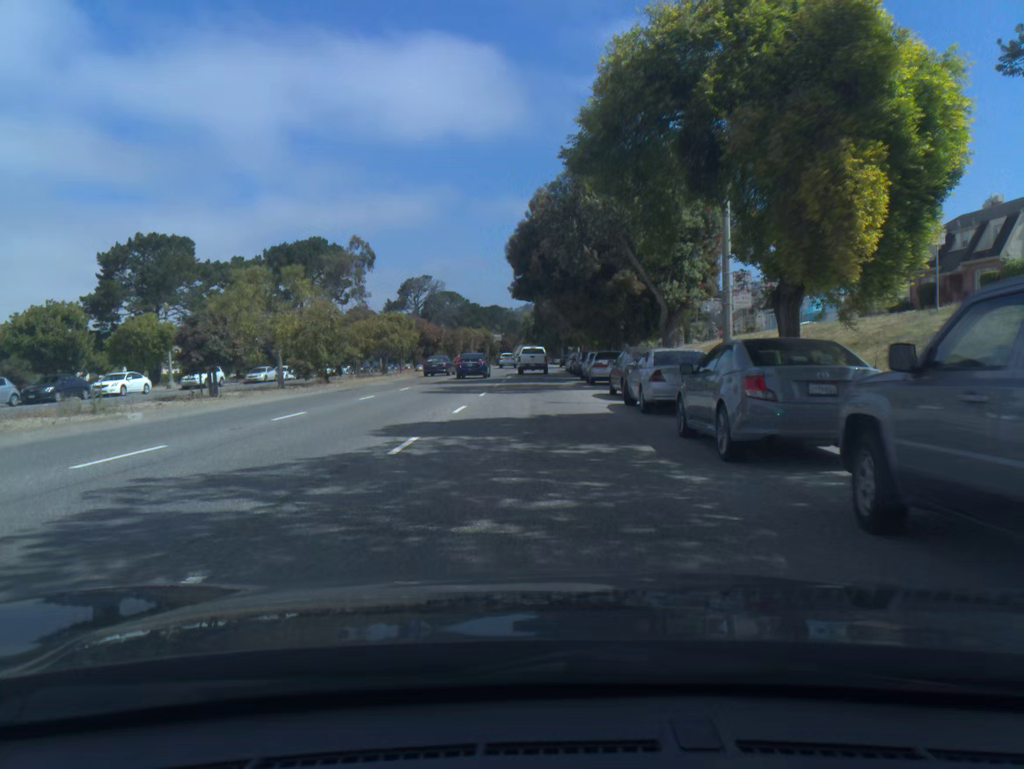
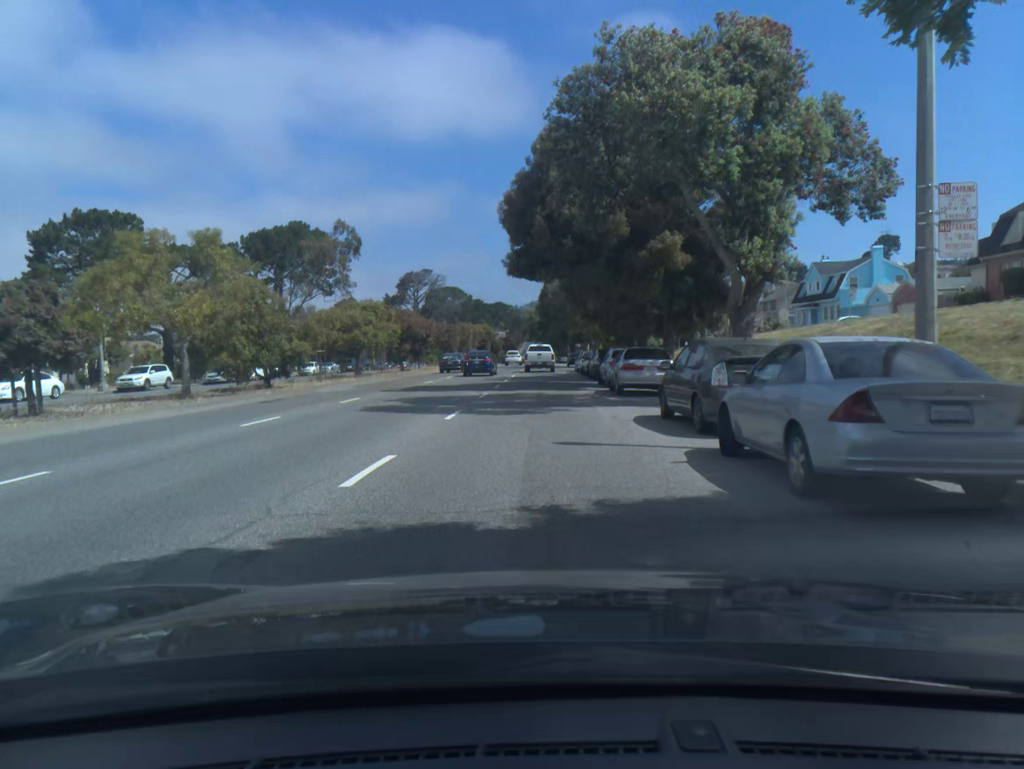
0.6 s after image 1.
(0.0, +9.9) m; 0°
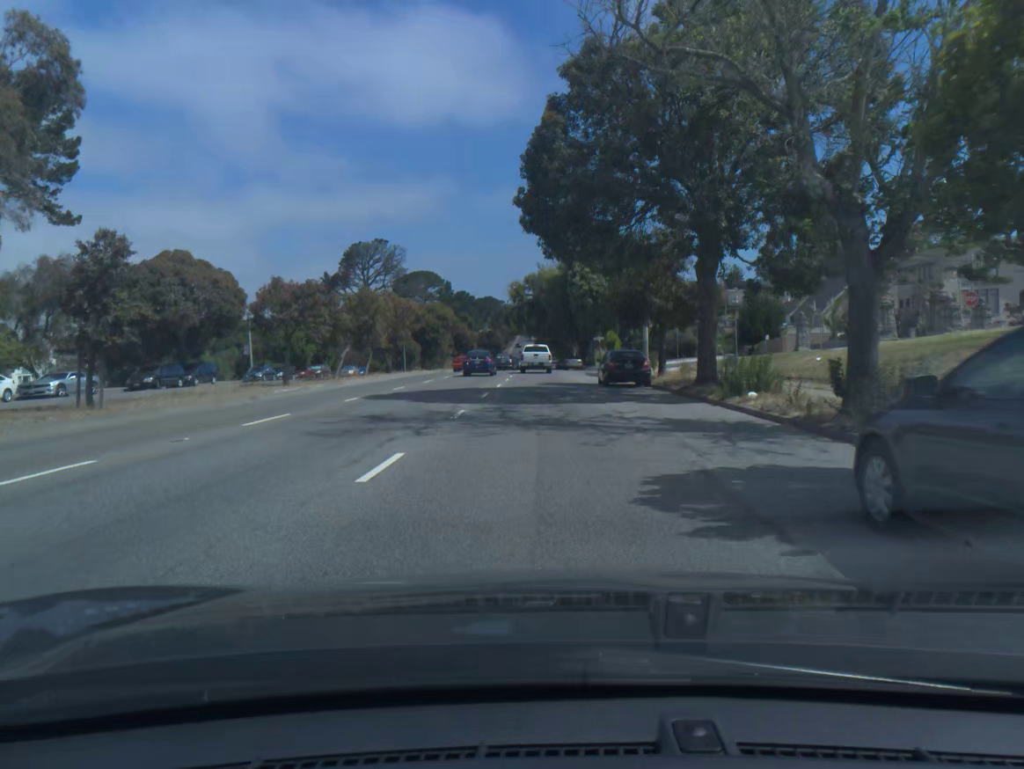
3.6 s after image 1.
(+0.1, +50.7) m; 0°
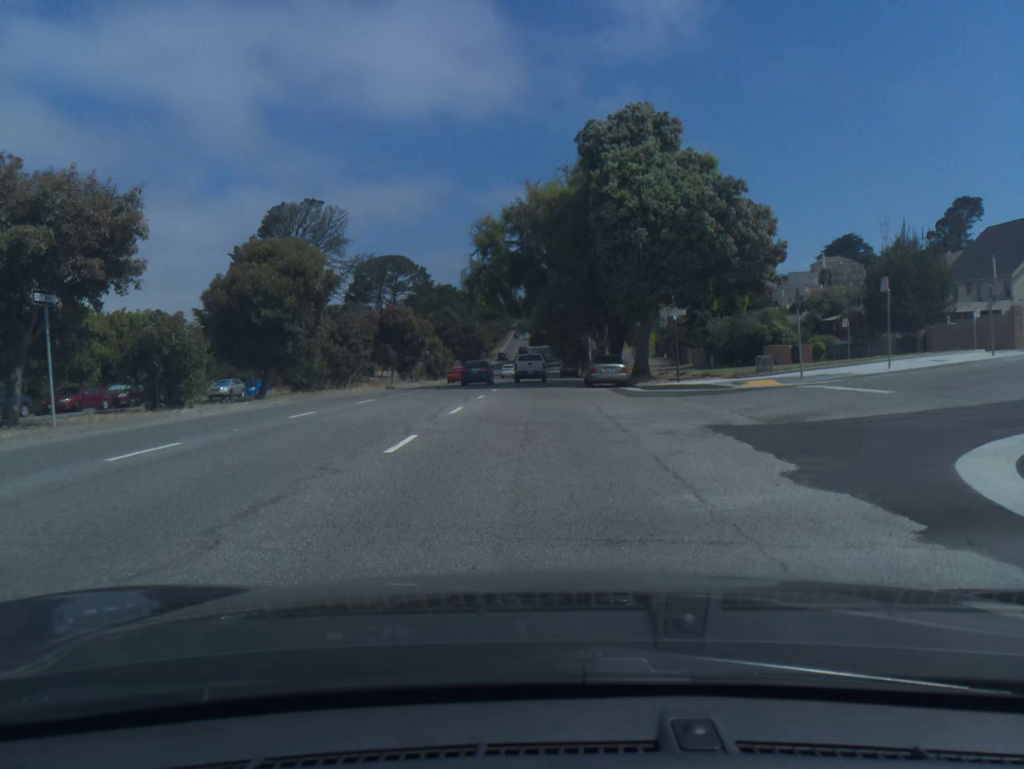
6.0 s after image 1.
(+0.1, +41.0) m; 0°
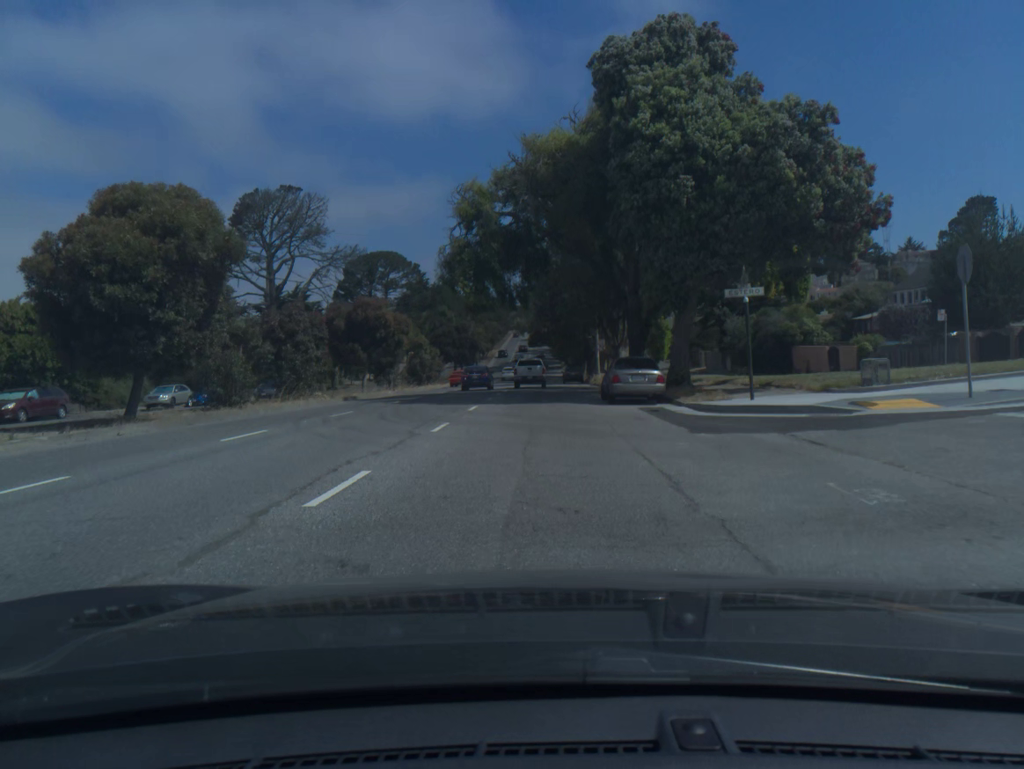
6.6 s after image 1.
(0.0, +10.2) m; 0°
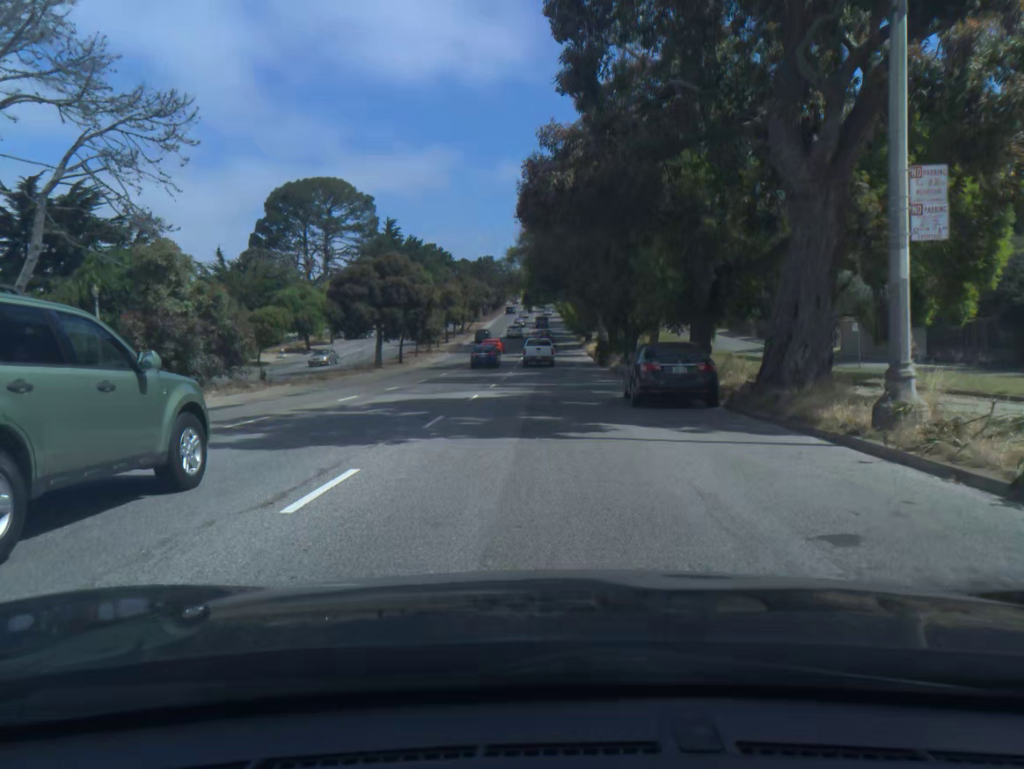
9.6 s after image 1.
(-0.2, +51.3) m; -1°
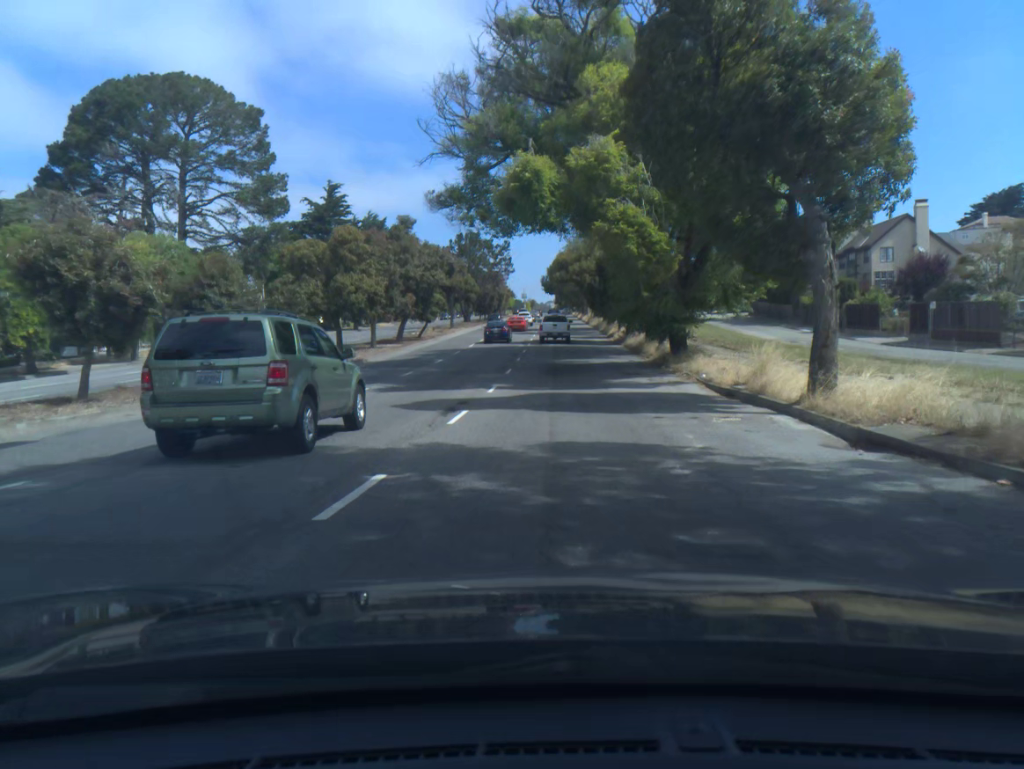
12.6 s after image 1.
(-0.1, +51.2) m; -1°
